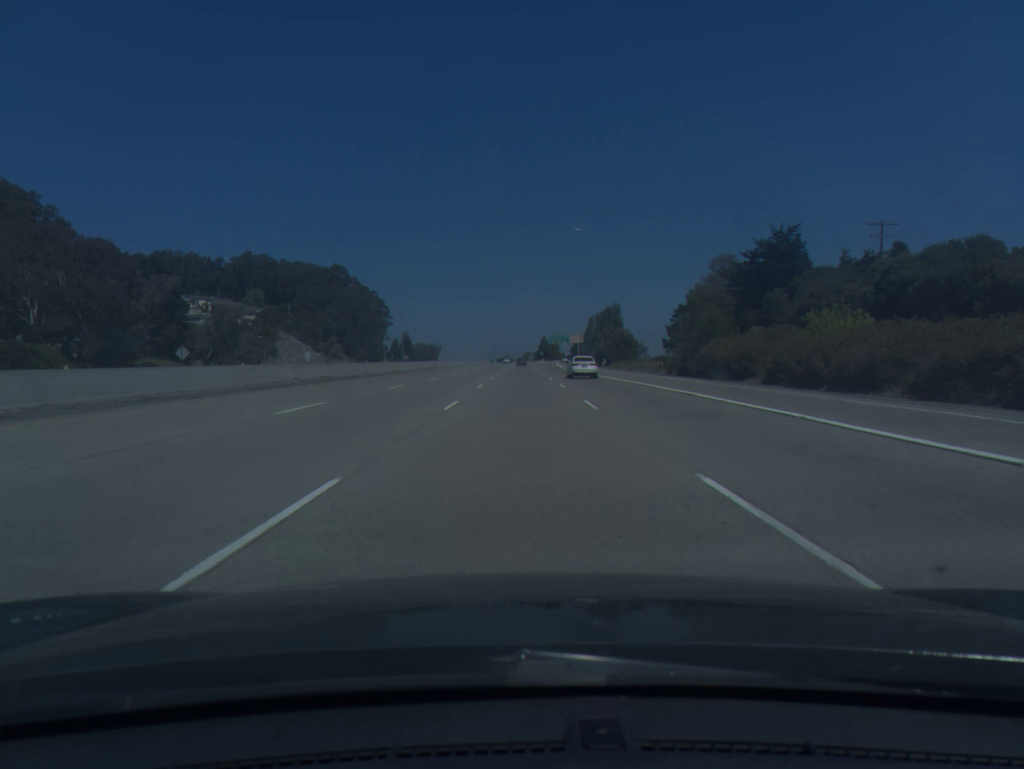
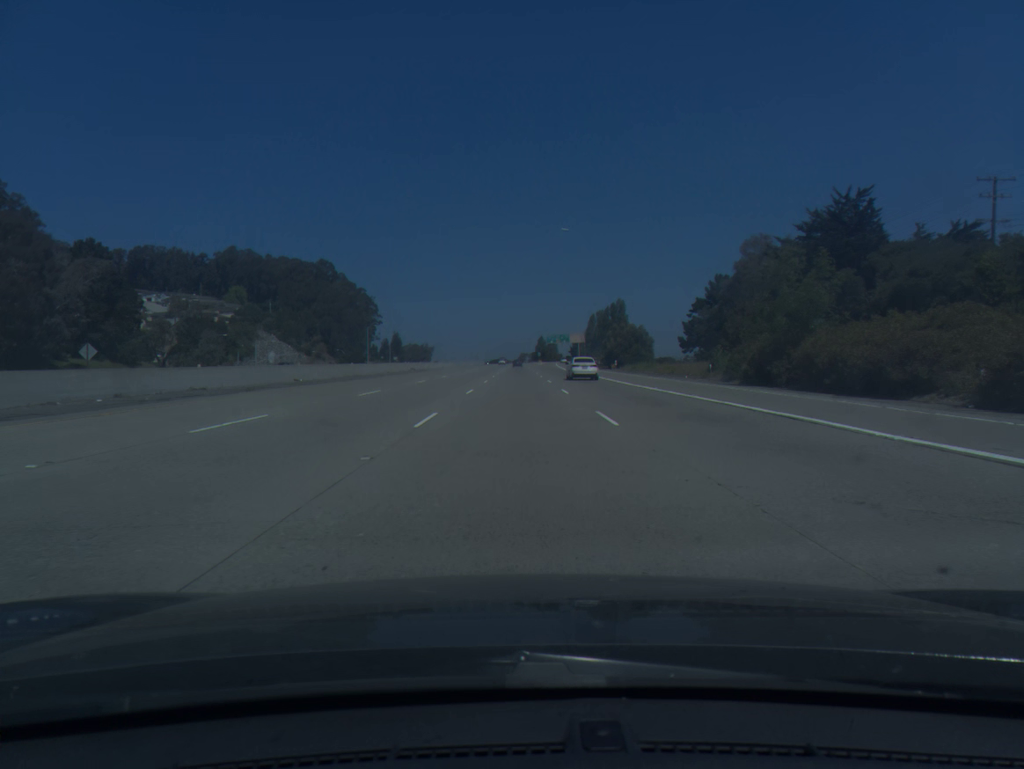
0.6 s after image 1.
(0.0, +19.1) m; 0°
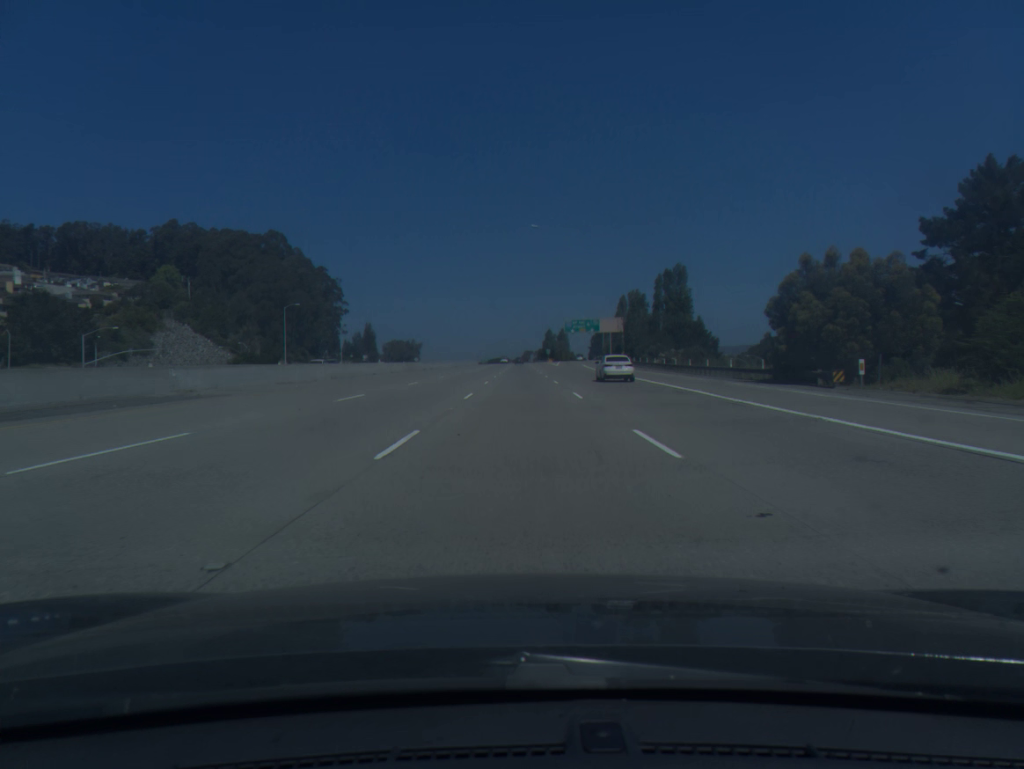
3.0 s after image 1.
(-0.3, +77.7) m; 0°
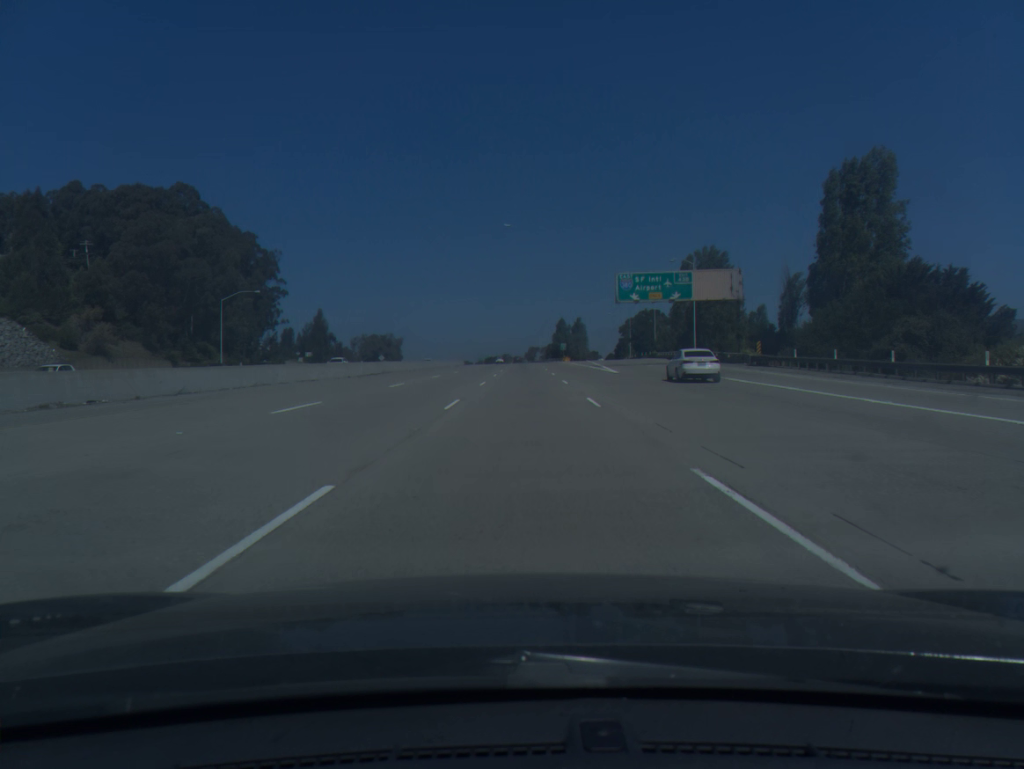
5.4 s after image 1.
(+0.2, +79.0) m; 0°
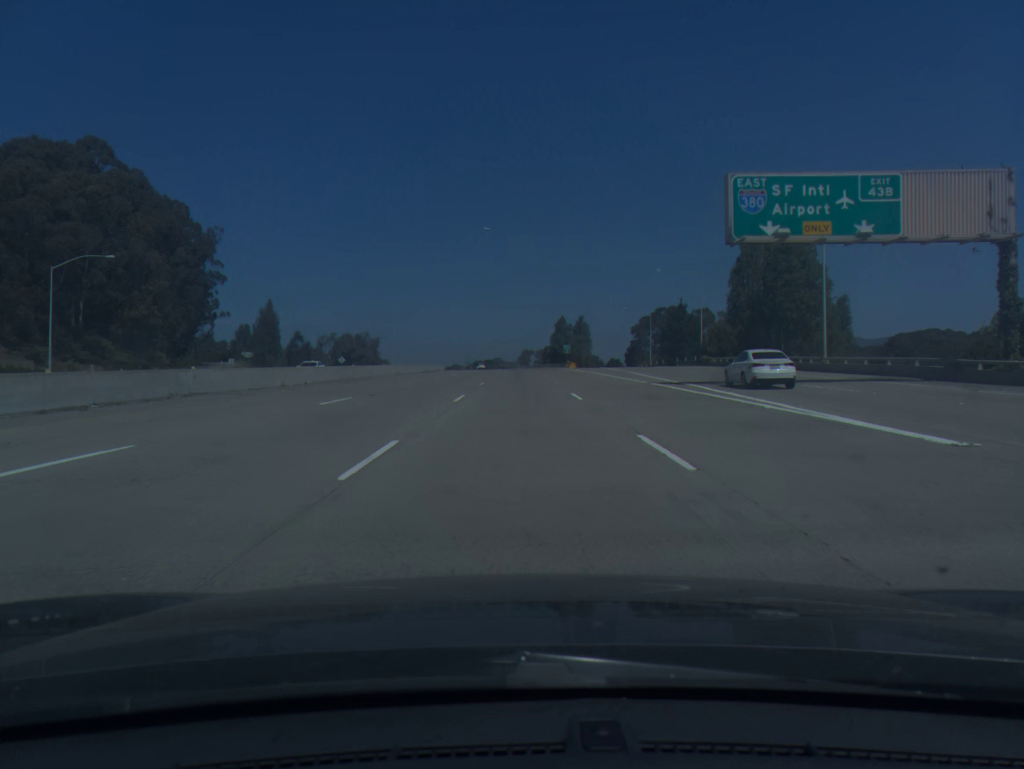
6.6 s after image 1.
(+0.2, +39.7) m; +1°
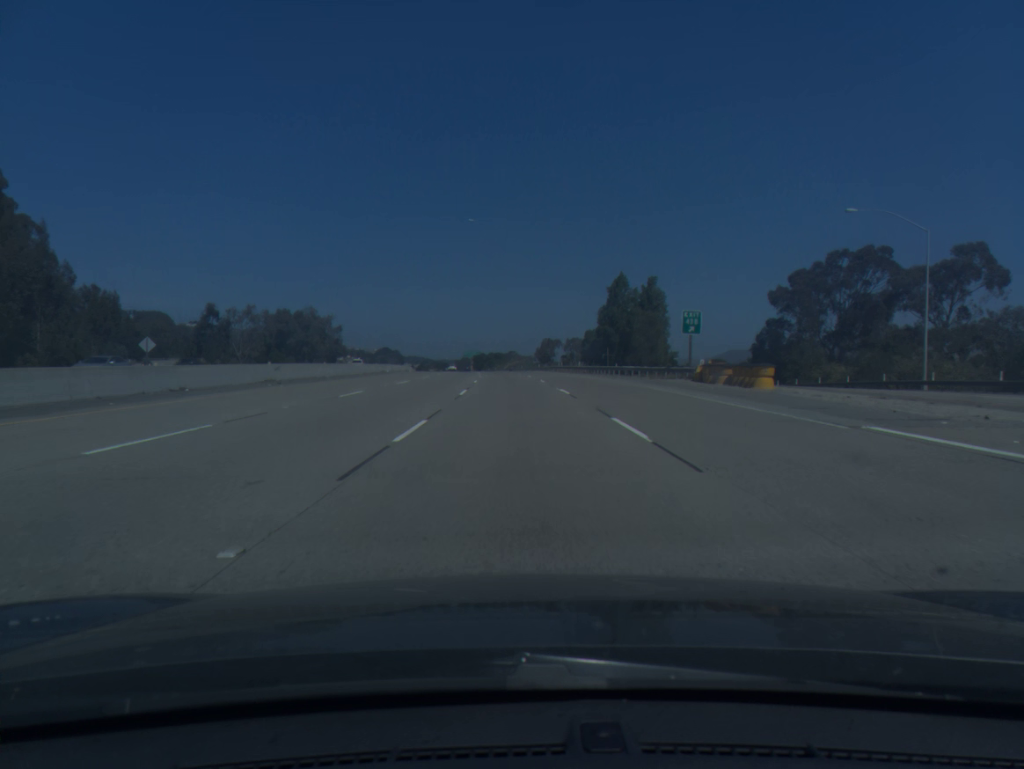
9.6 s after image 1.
(-0.5, +99.5) m; -1°
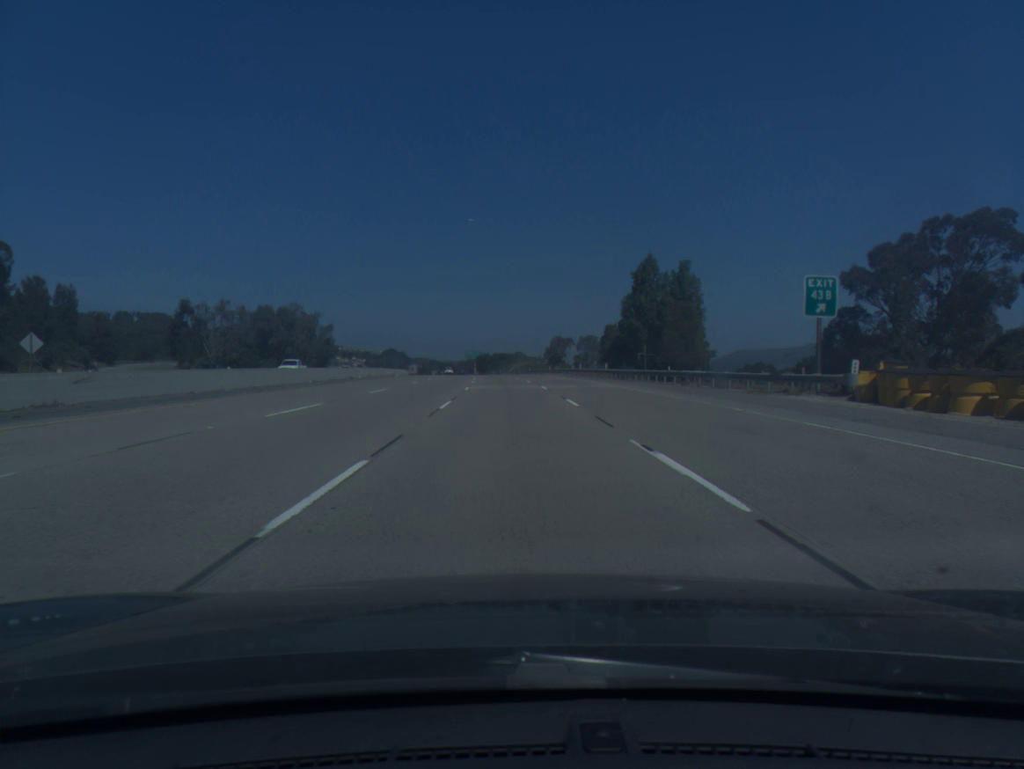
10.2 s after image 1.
(-0.1, +20.0) m; 0°
